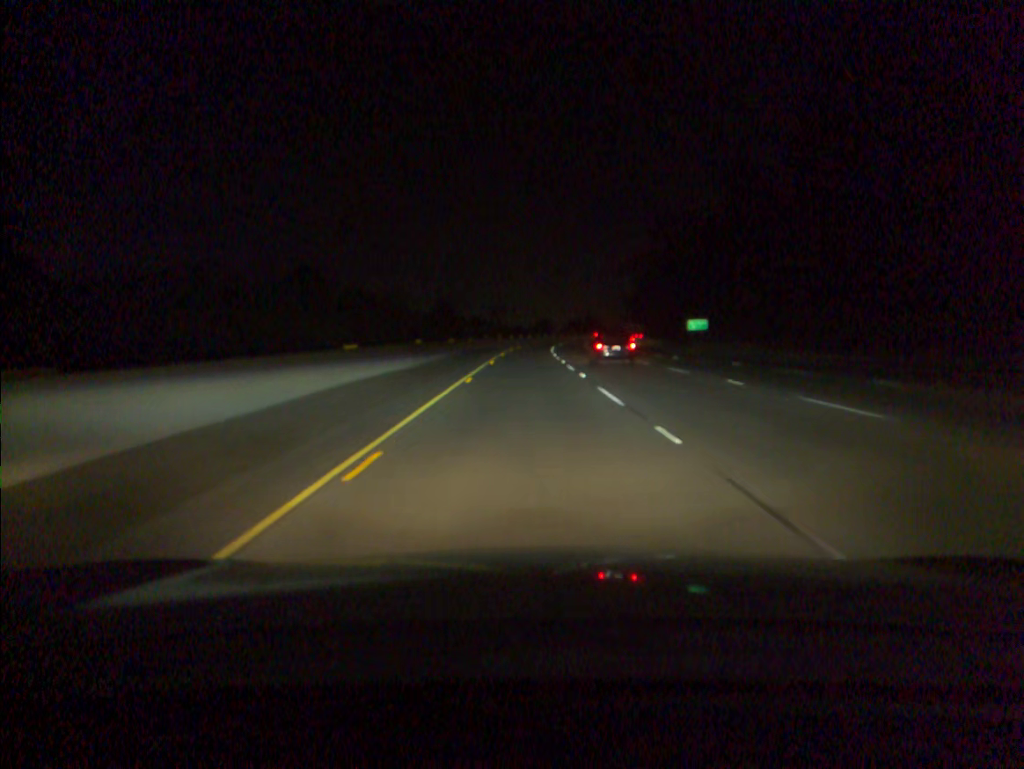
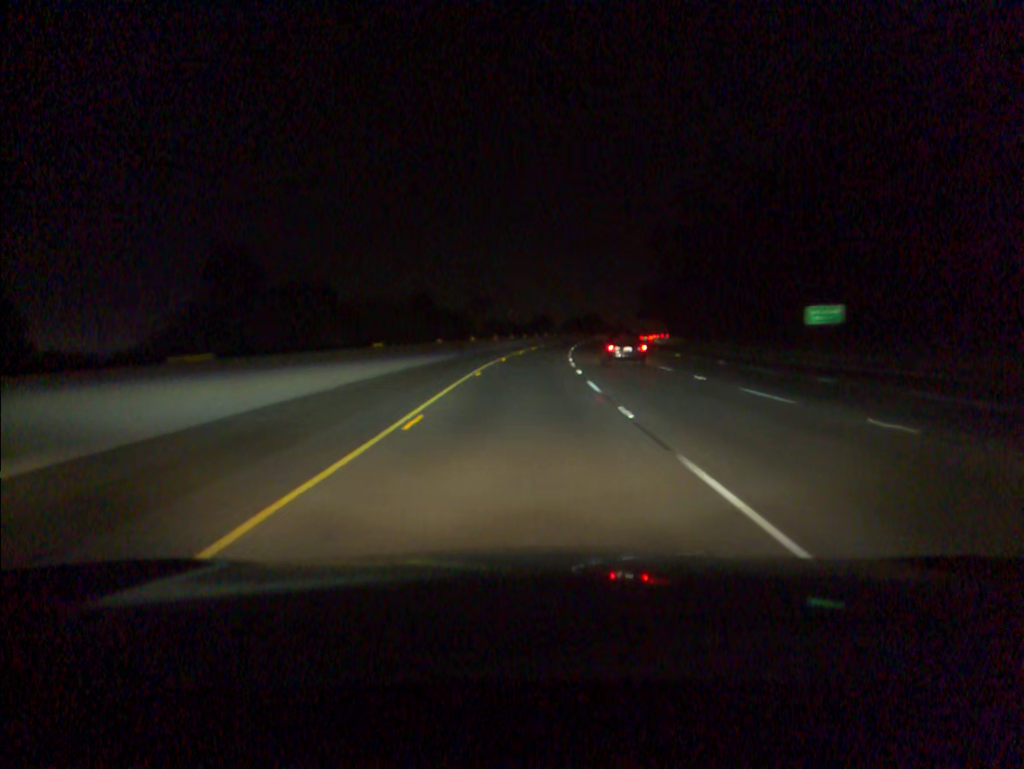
(0.0, +39.7) m; 0°
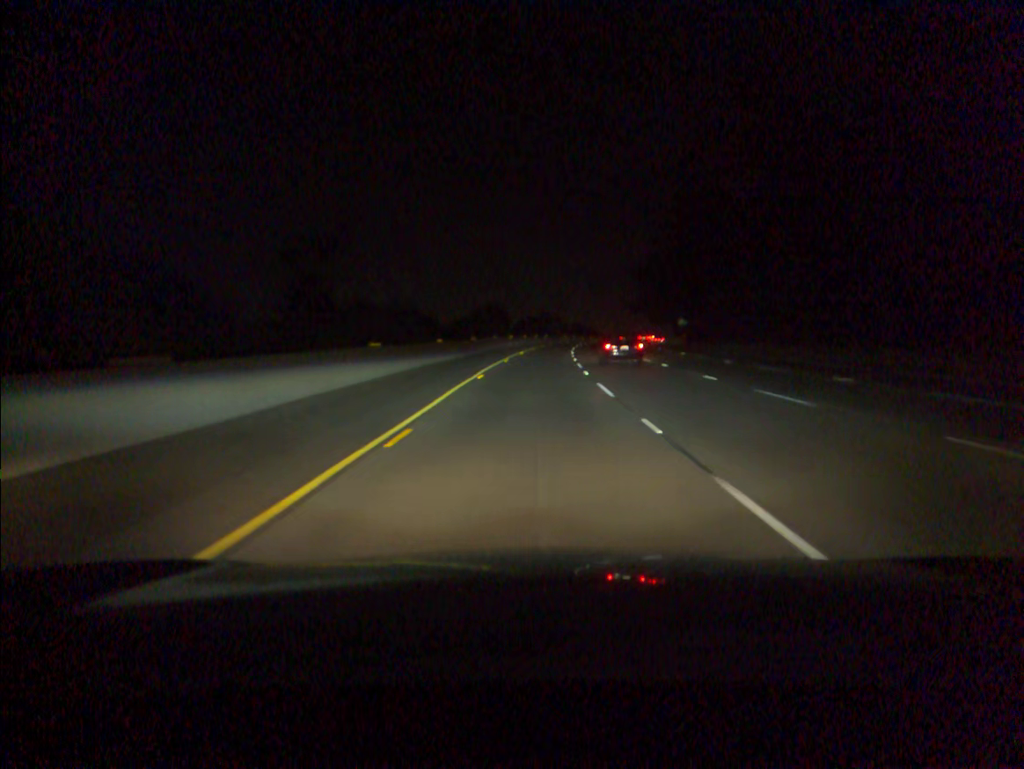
(+1.5, +59.8) m; +3°
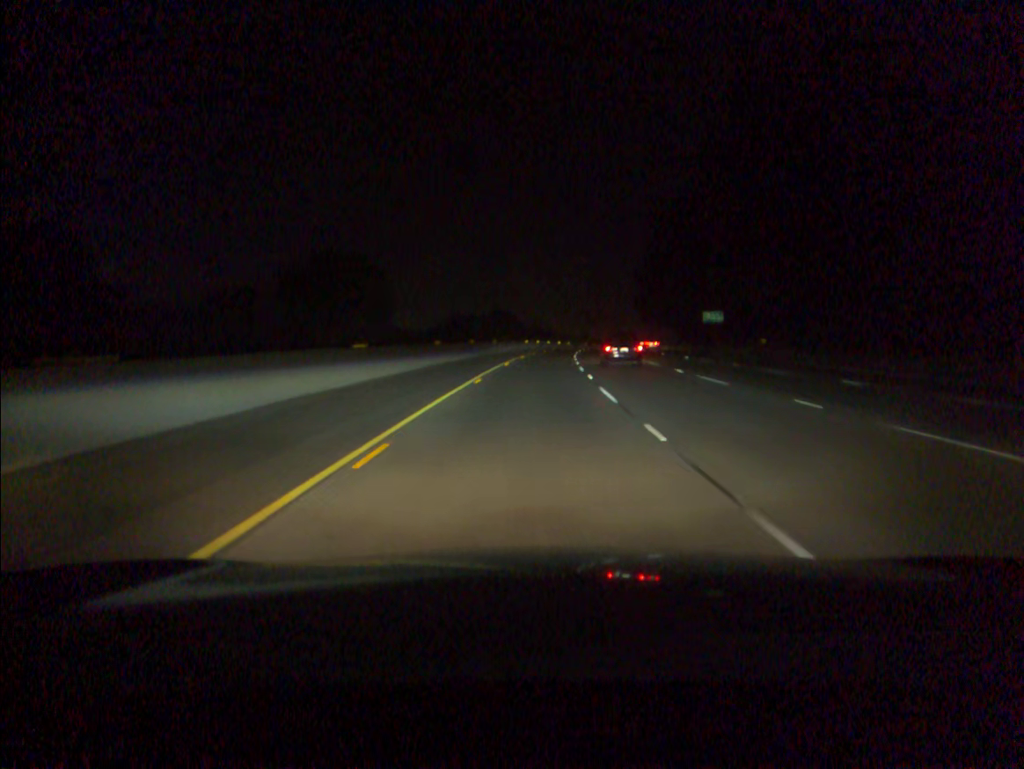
(+1.8, +59.8) m; +3°
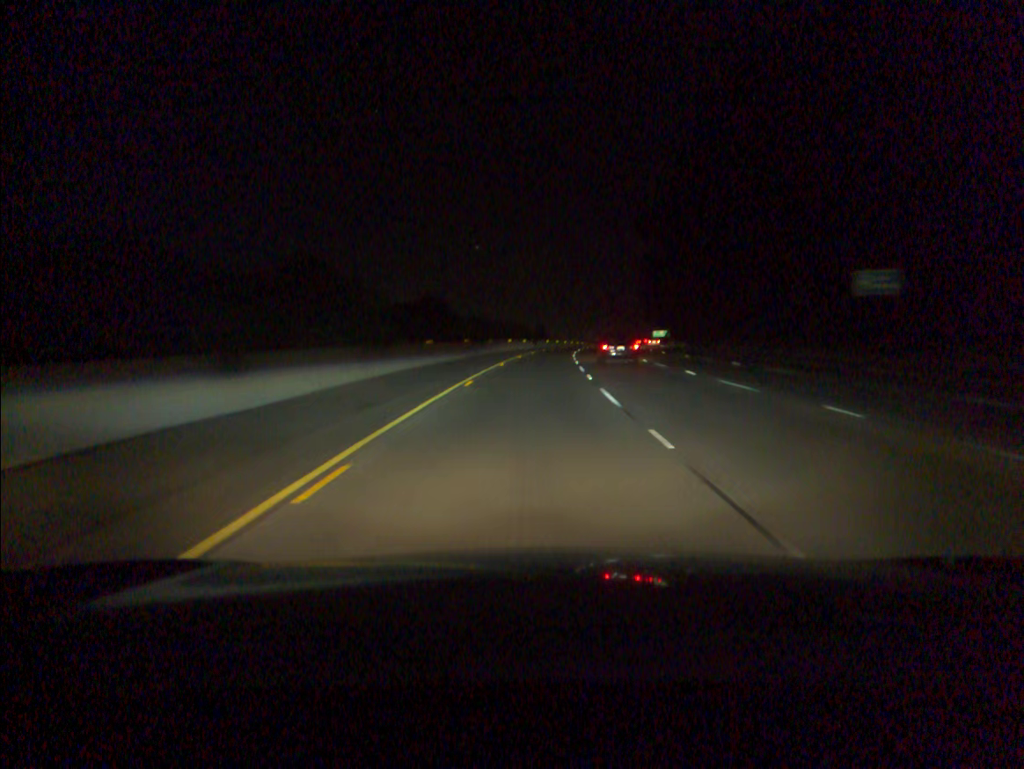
(+2.1, +59.9) m; +4°
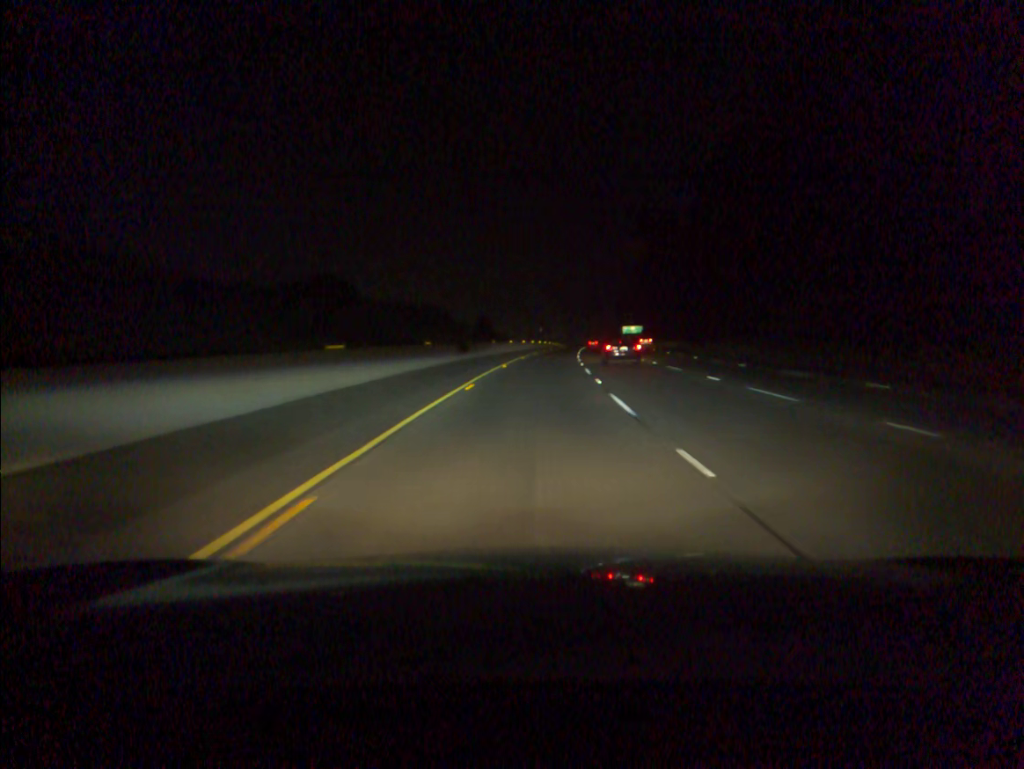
(+2.0, +59.9) m; +4°
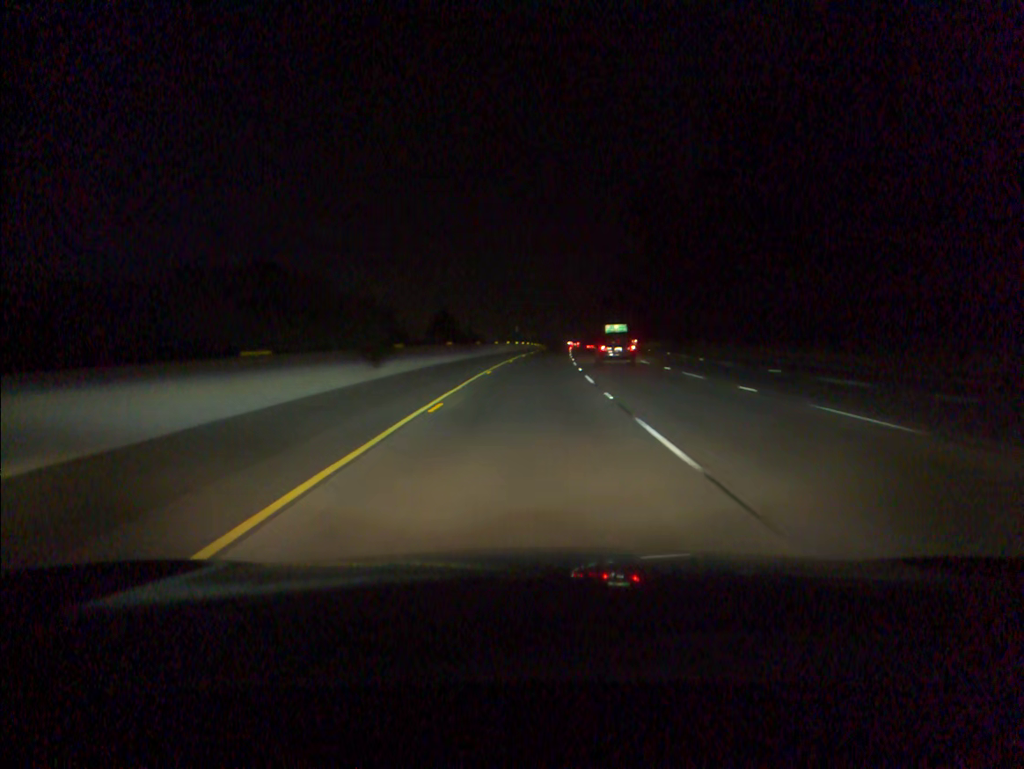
(+0.3, +20.0) m; +2°
